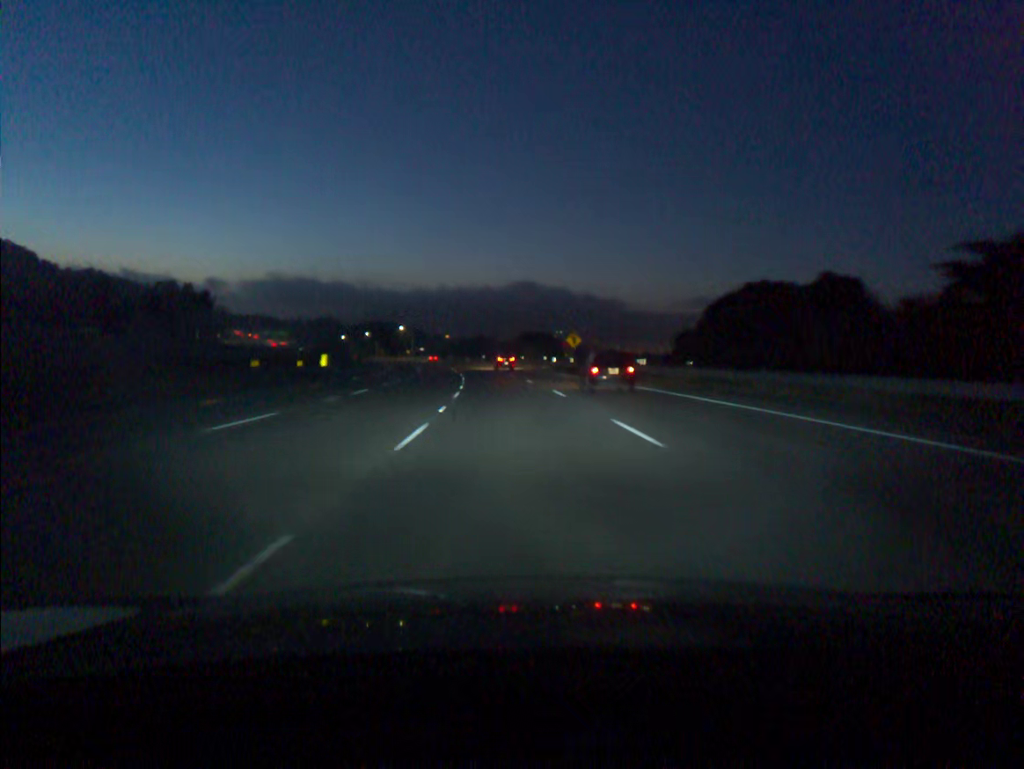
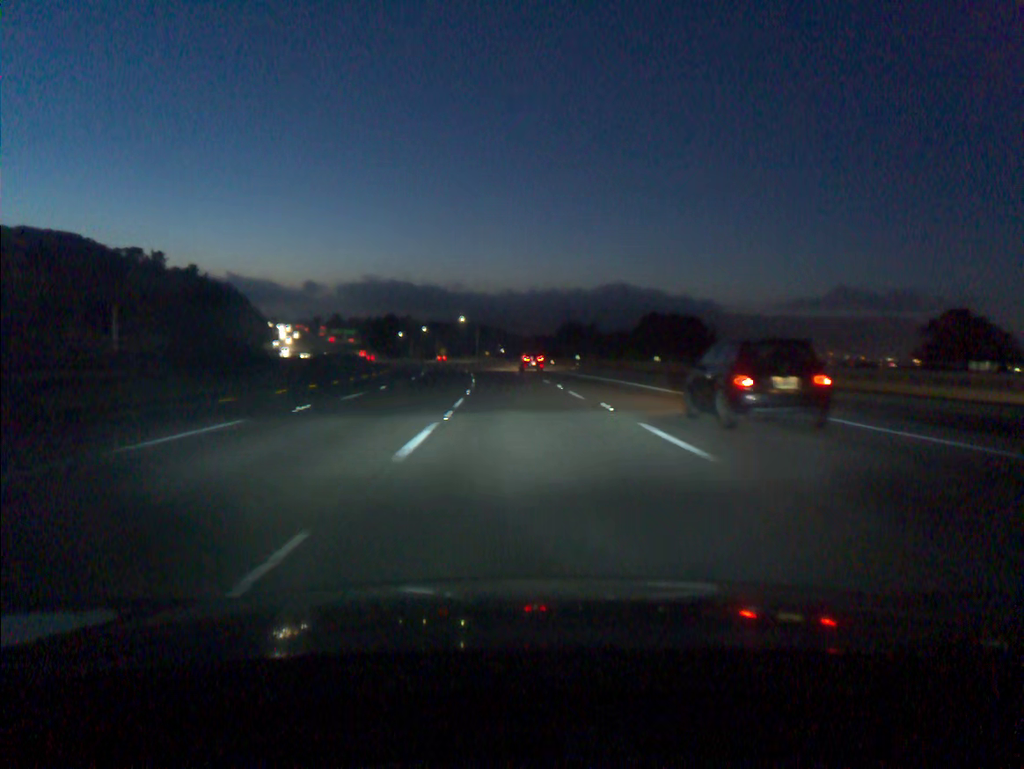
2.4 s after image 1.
(-4.2, +73.3) m; -6°
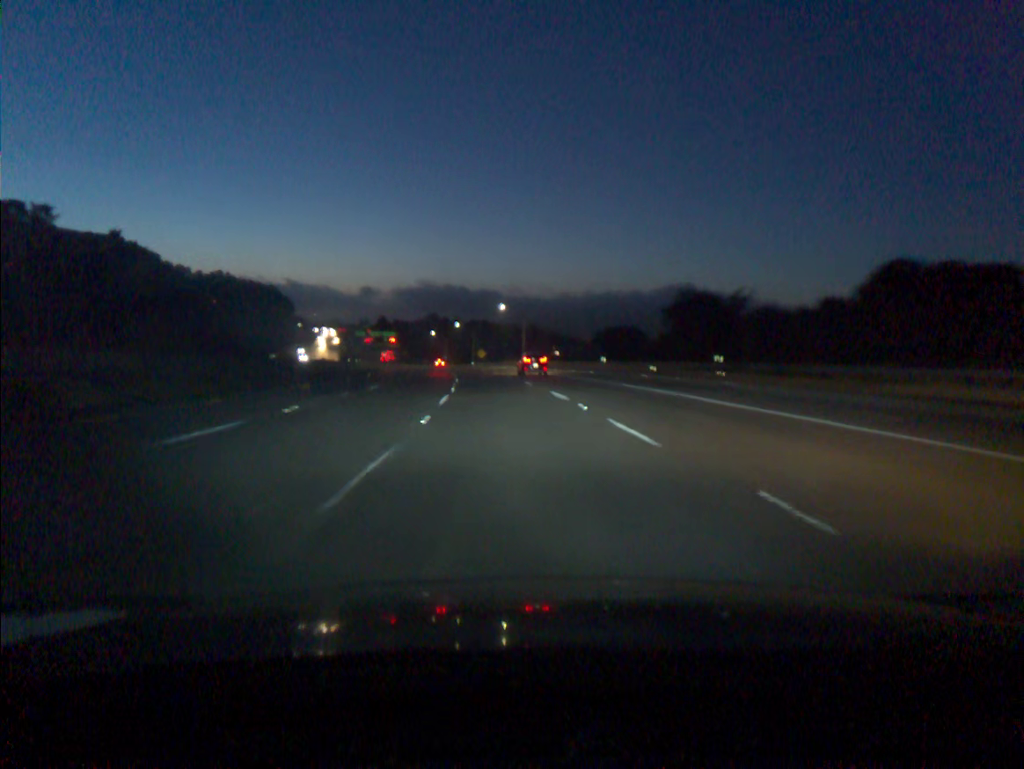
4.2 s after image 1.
(-1.6, +55.0) m; -4°
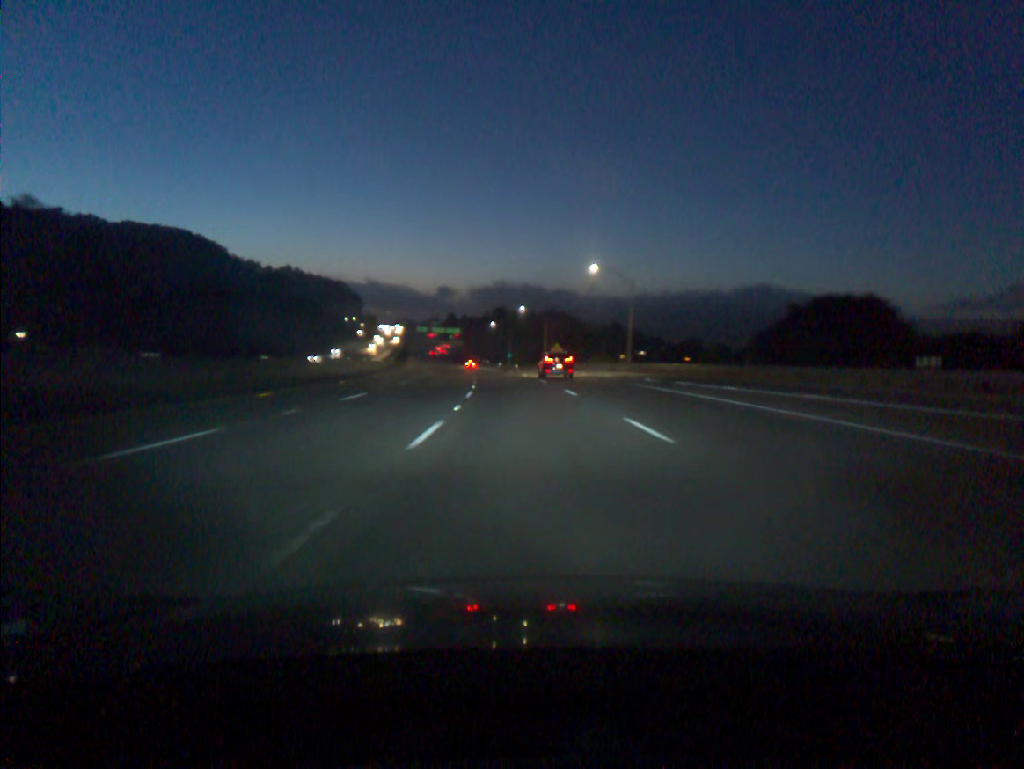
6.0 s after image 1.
(-2.8, +54.8) m; -5°
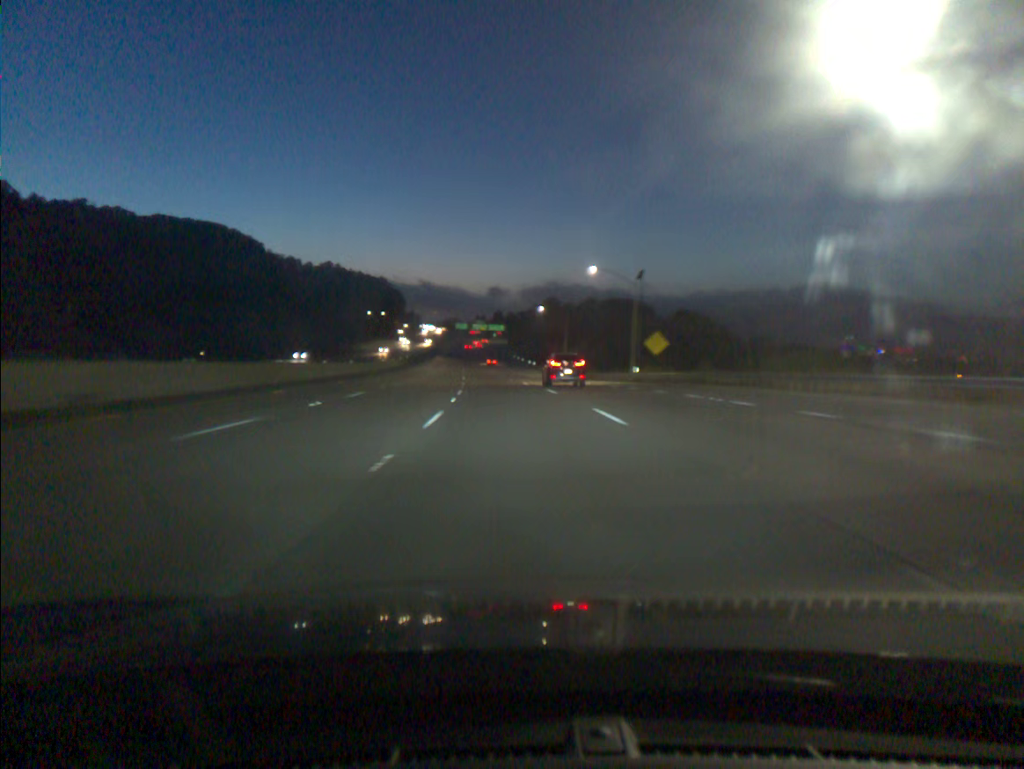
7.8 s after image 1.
(-1.5, +55.0) m; -3°
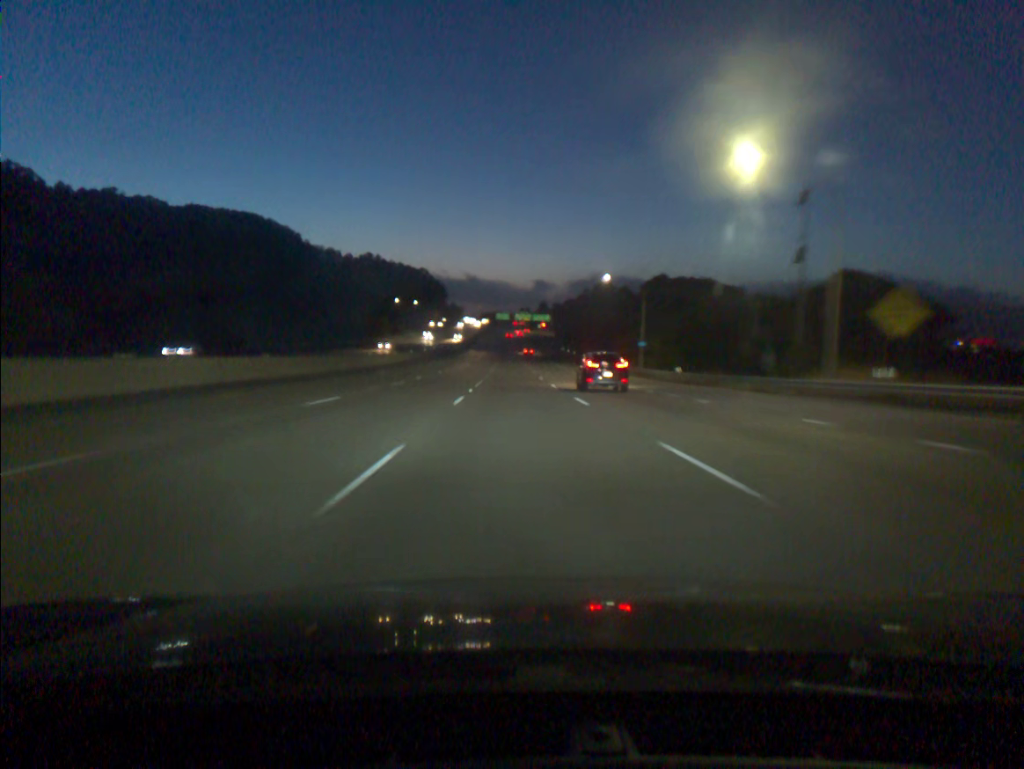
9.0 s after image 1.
(-1.1, +36.8) m; -3°
